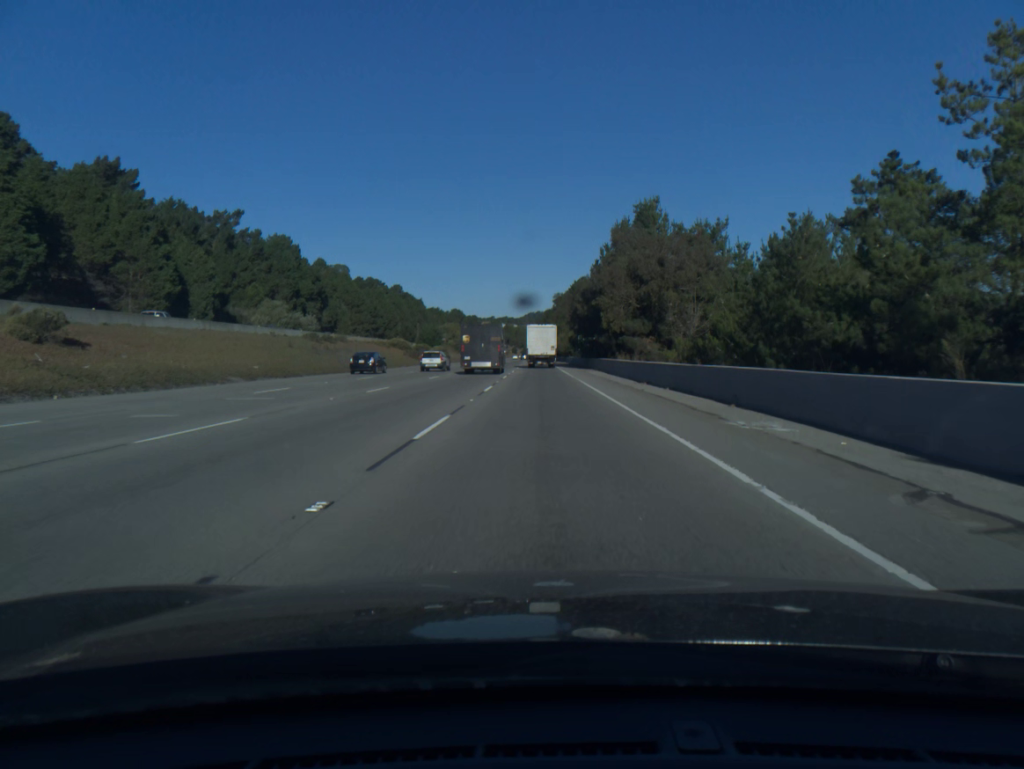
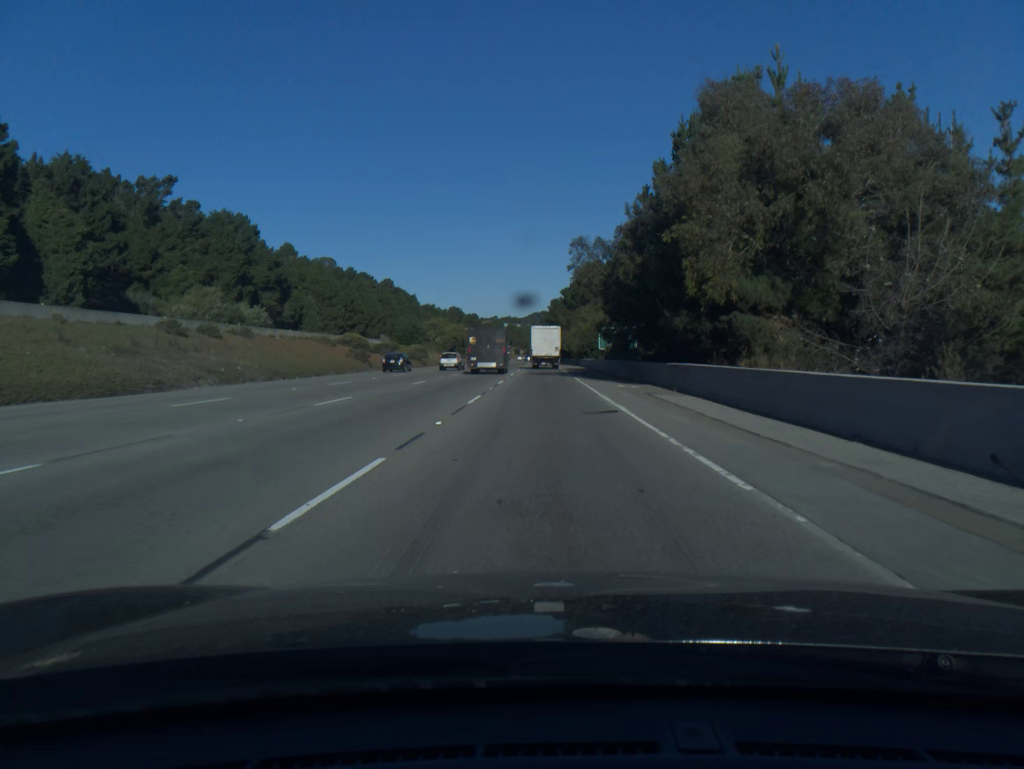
(-0.1, +34.9) m; 0°
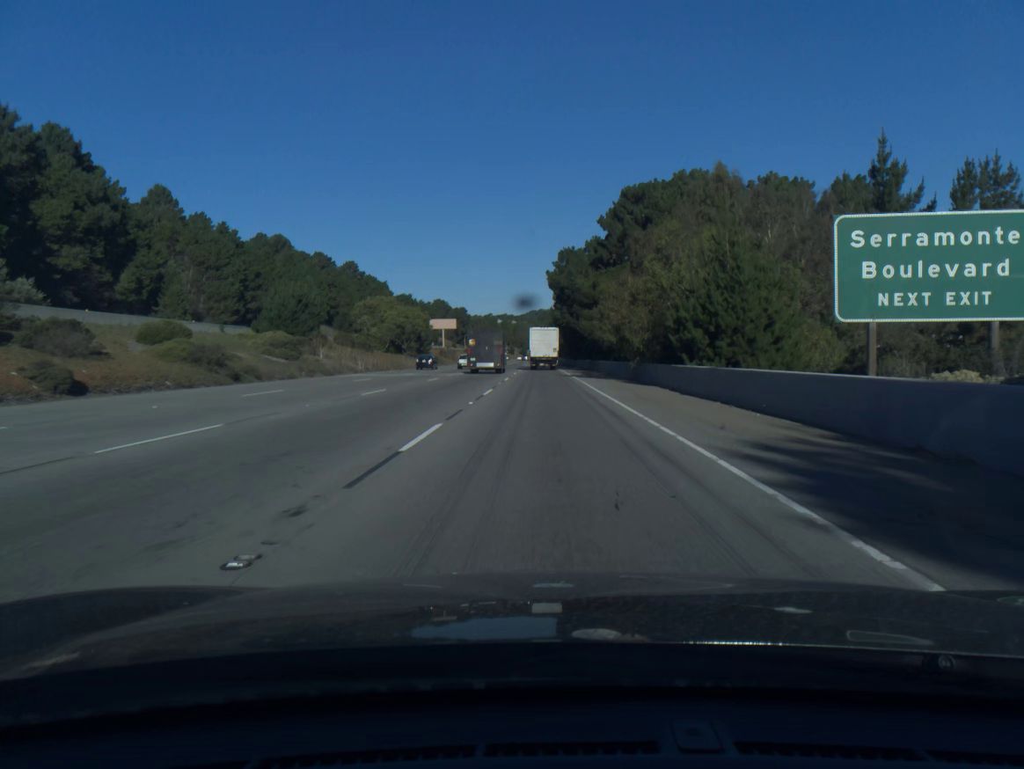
(-0.1, +68.2) m; 0°
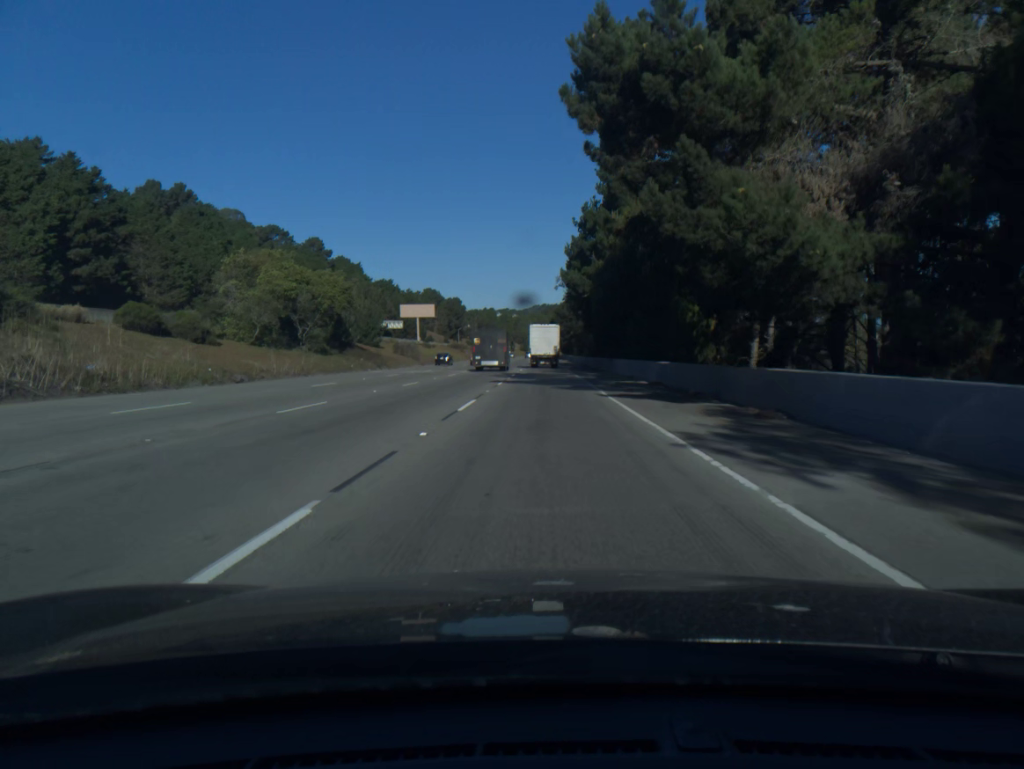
(0.0, +51.4) m; 0°
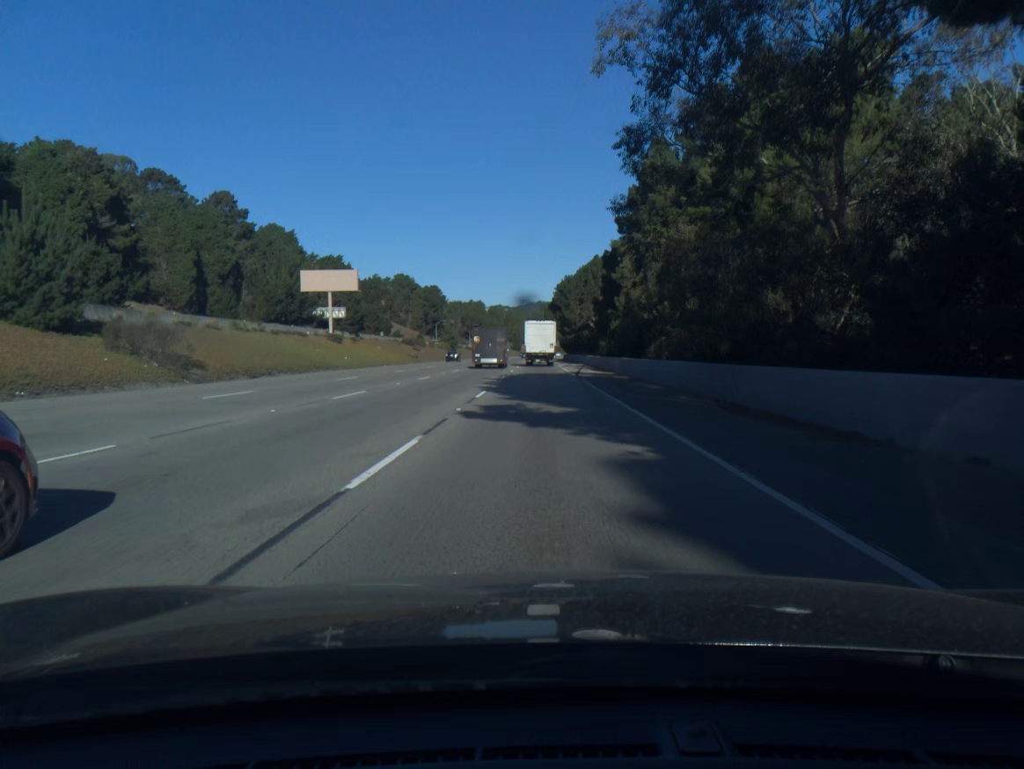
(0.0, +68.4) m; 0°
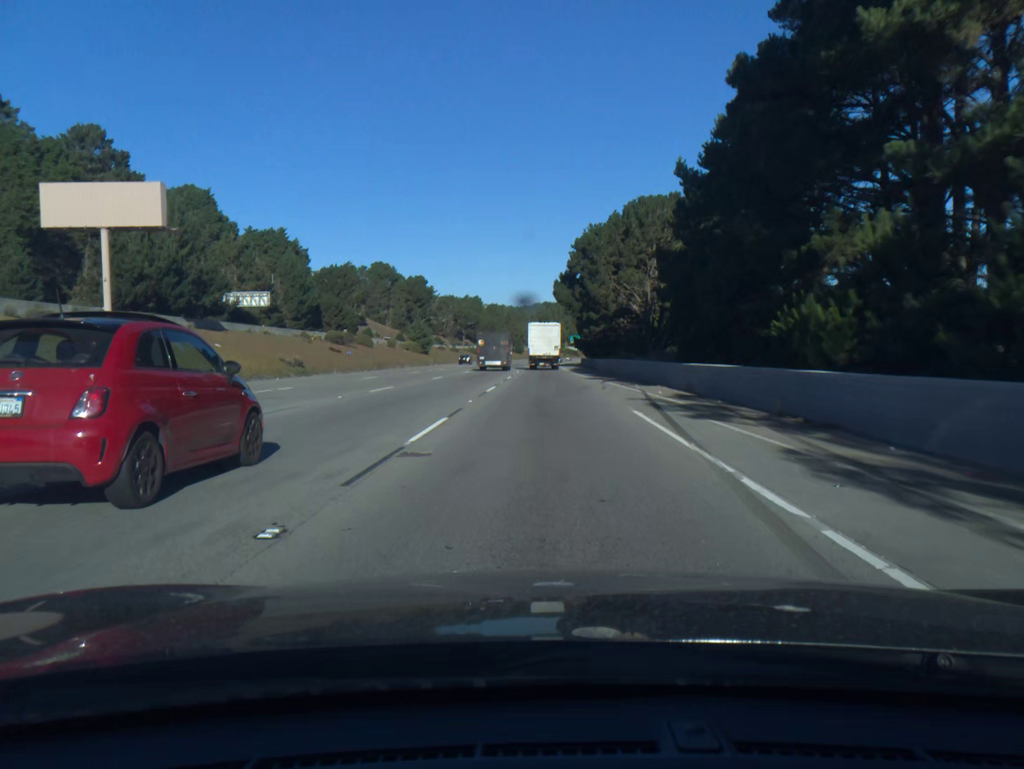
(-0.1, +54.5) m; 0°
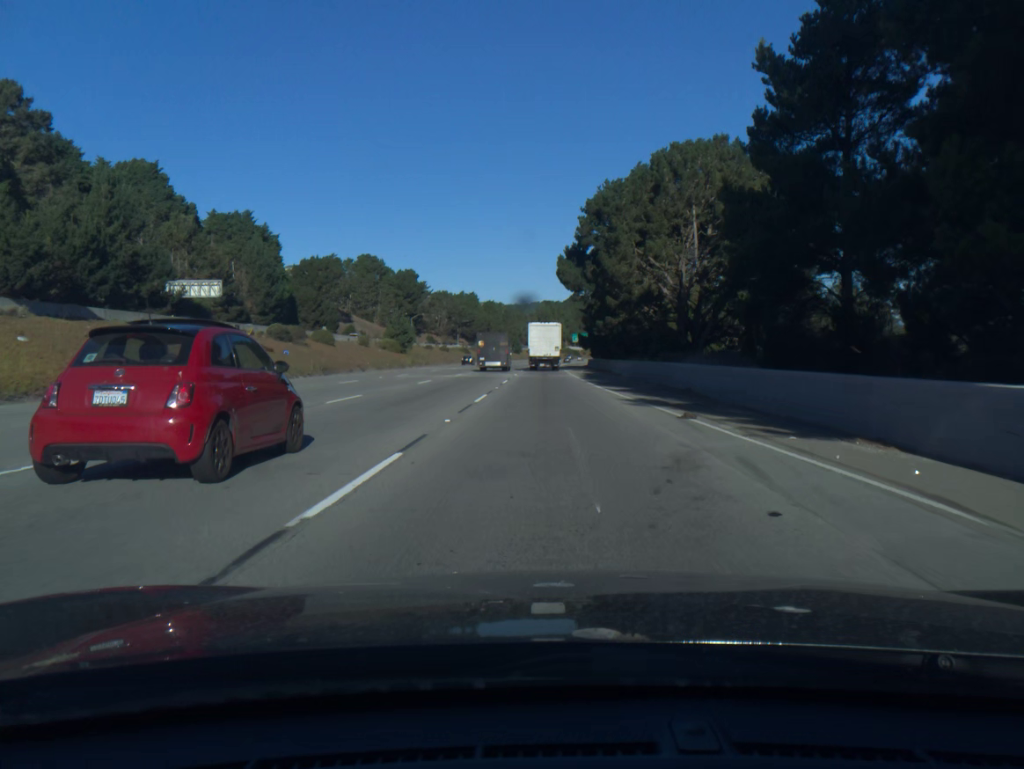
(0.0, +19.5) m; 0°
